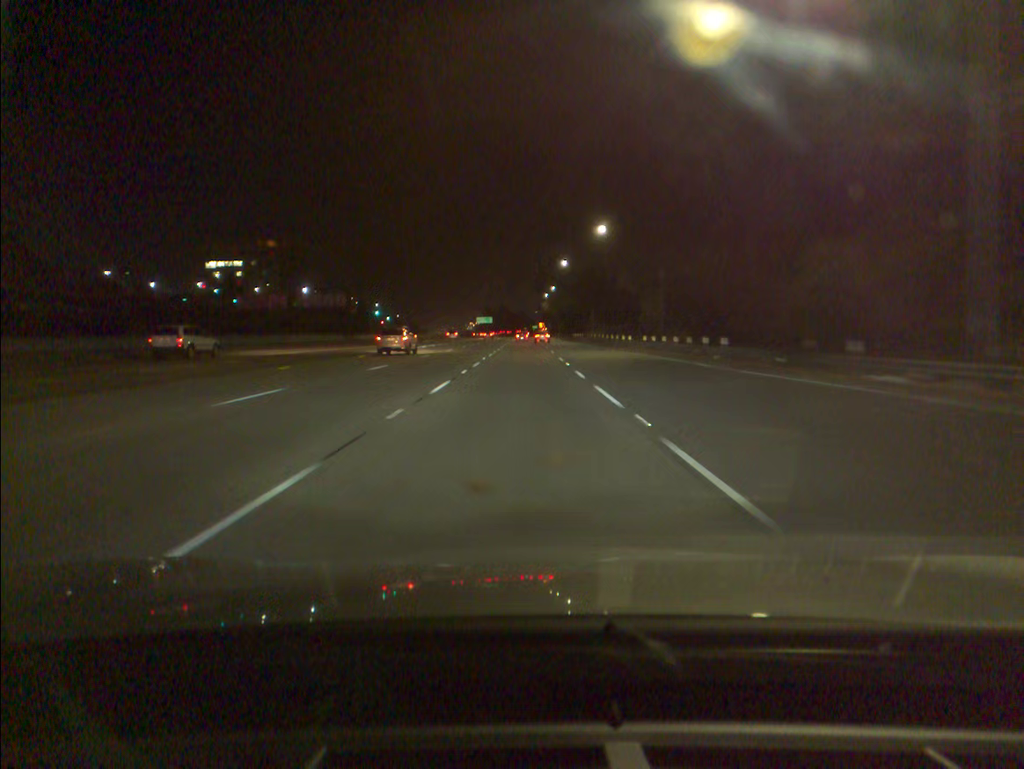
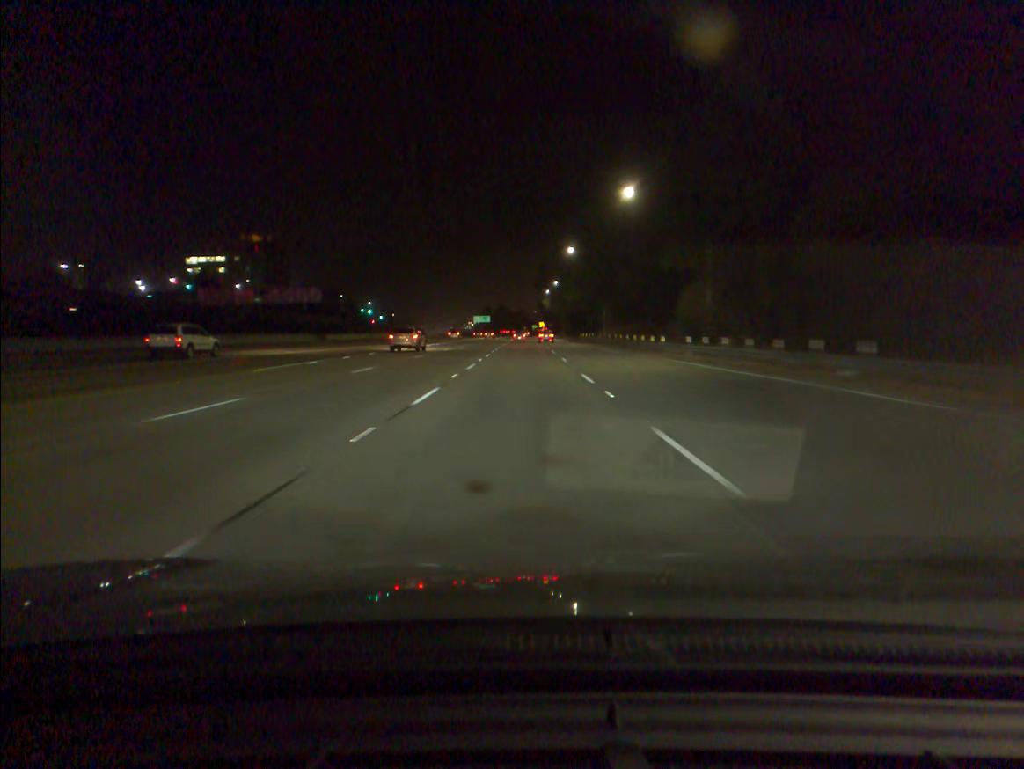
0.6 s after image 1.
(0.0, +17.0) m; 0°
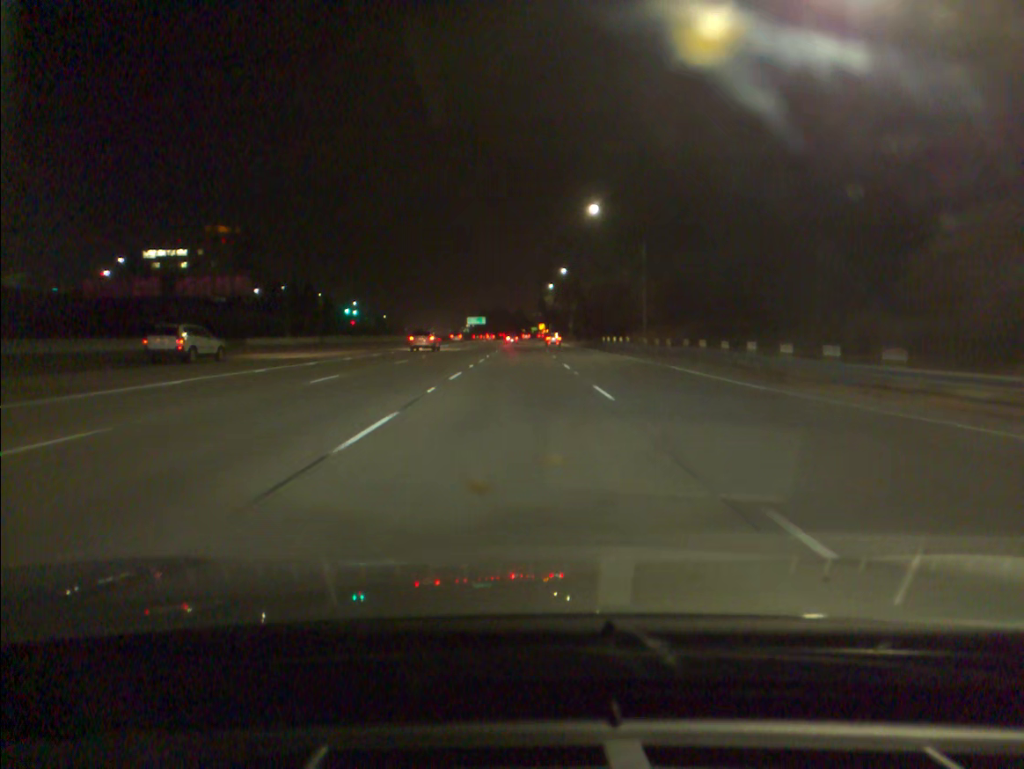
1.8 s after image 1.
(0.0, +34.0) m; 0°
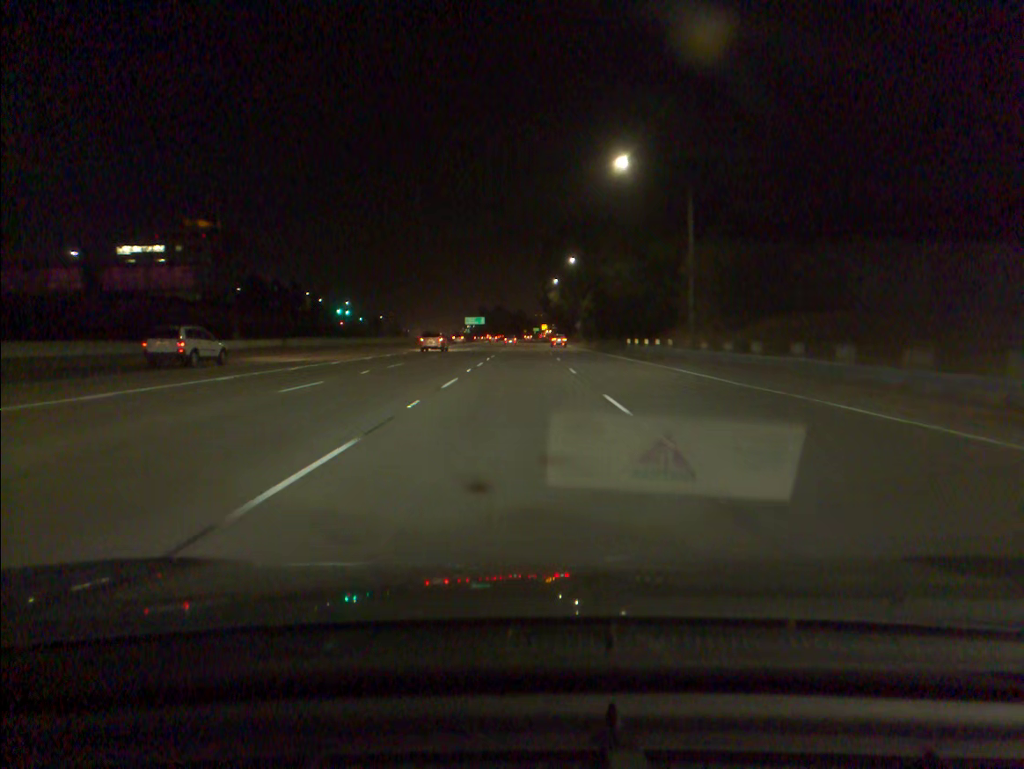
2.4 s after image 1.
(0.0, +16.9) m; 0°
